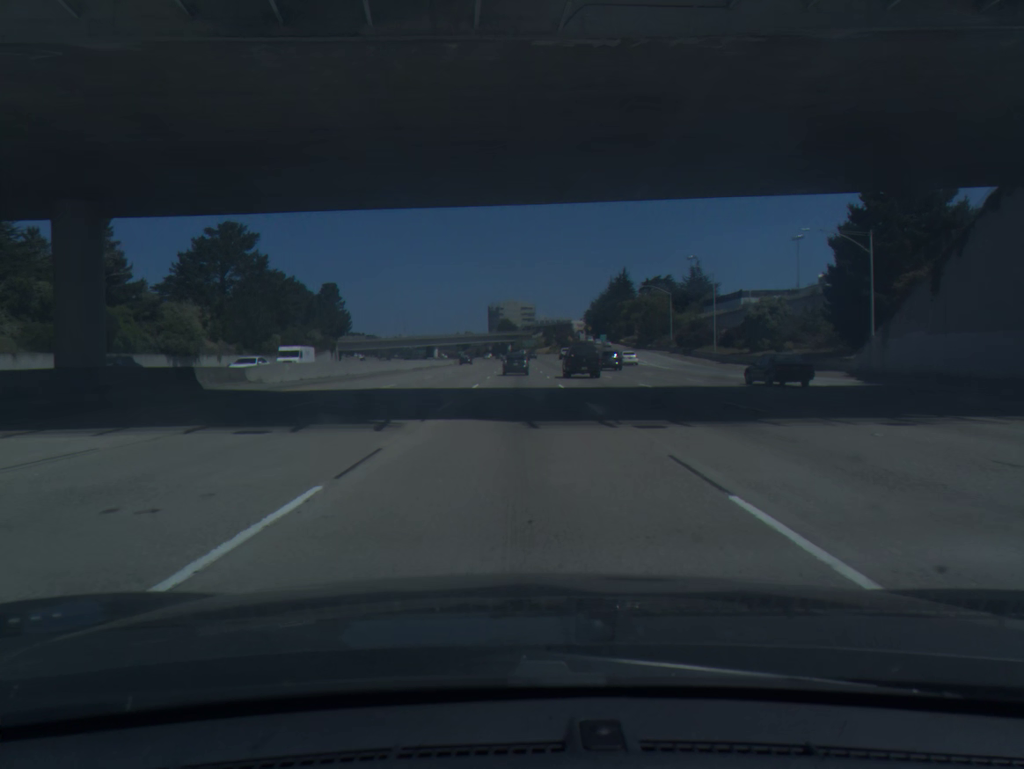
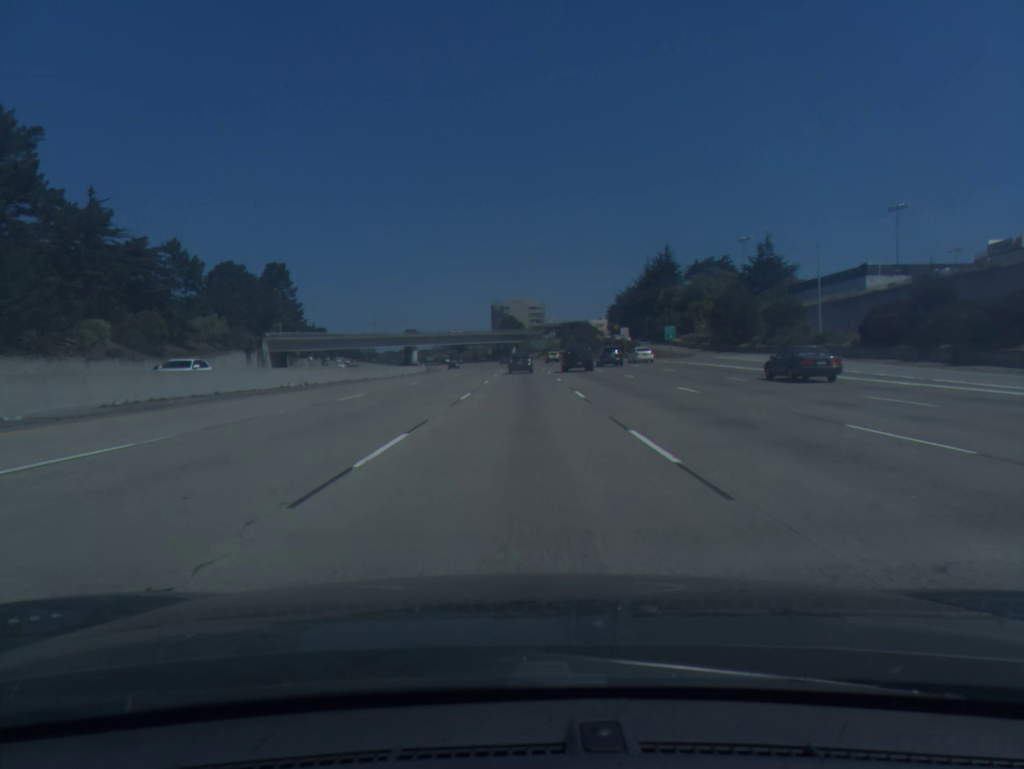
(0.0, +65.6) m; 0°
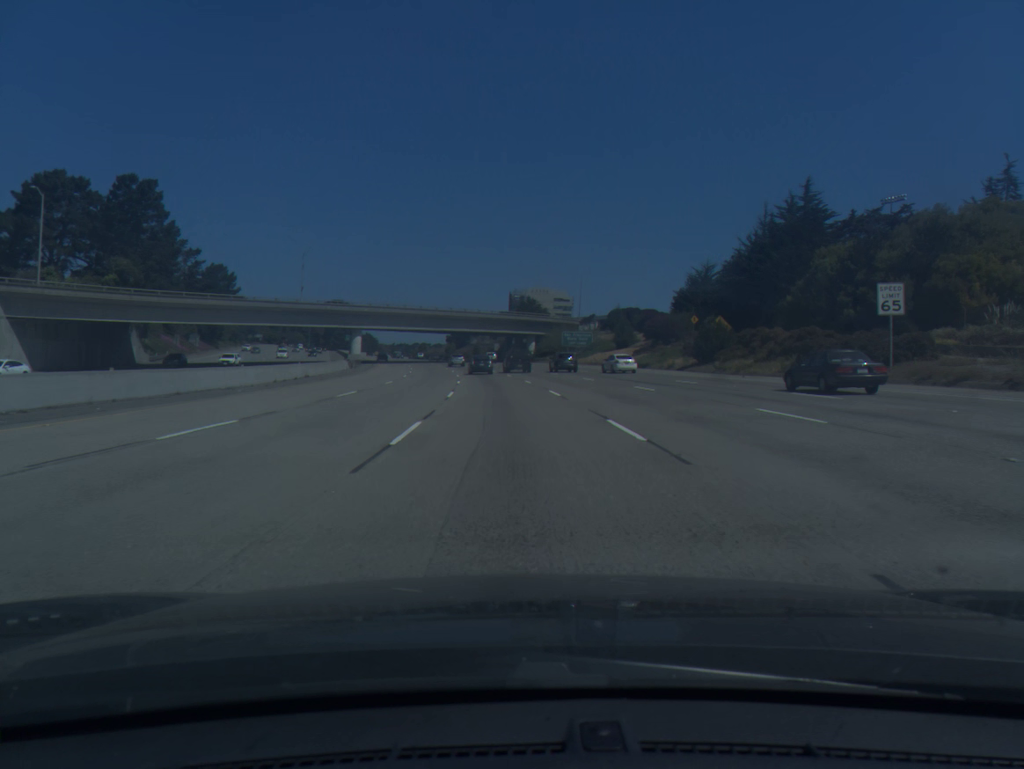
(-0.2, +83.1) m; -1°
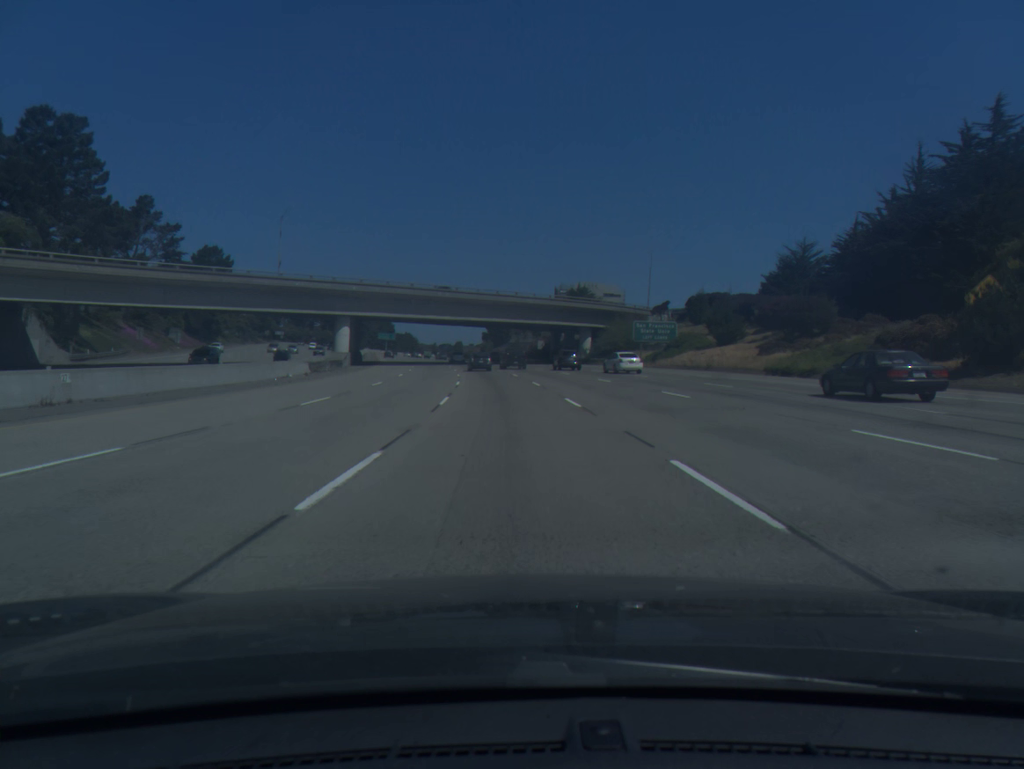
(-0.8, +33.7) m; -3°
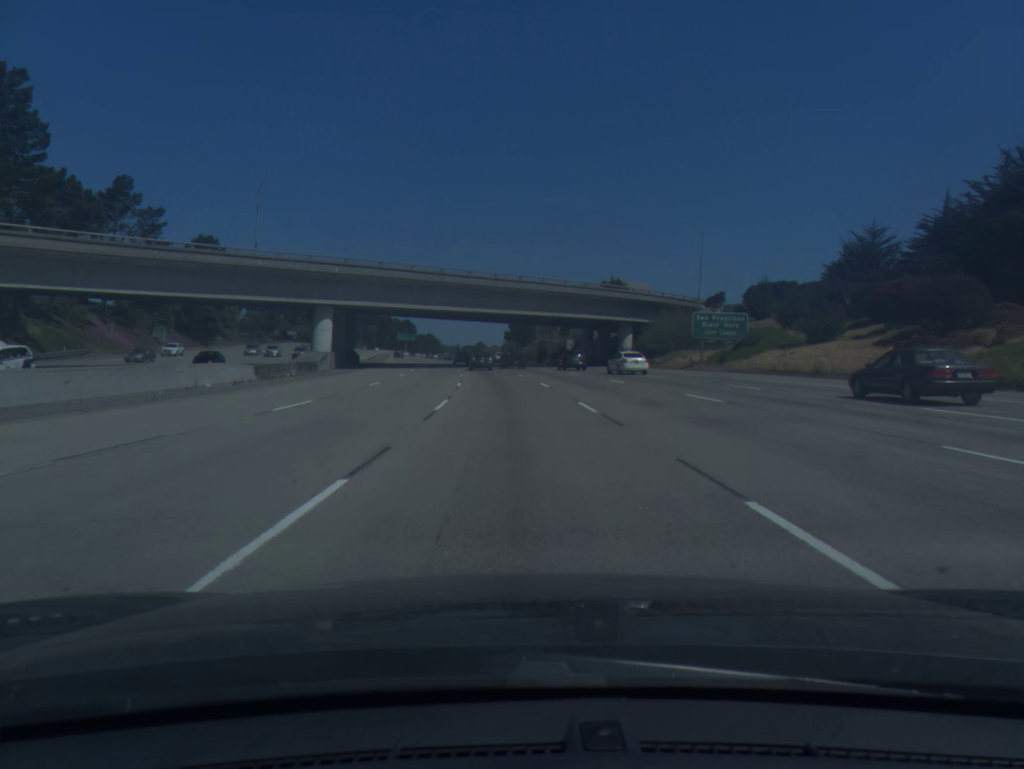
(-0.3, +17.0) m; -2°
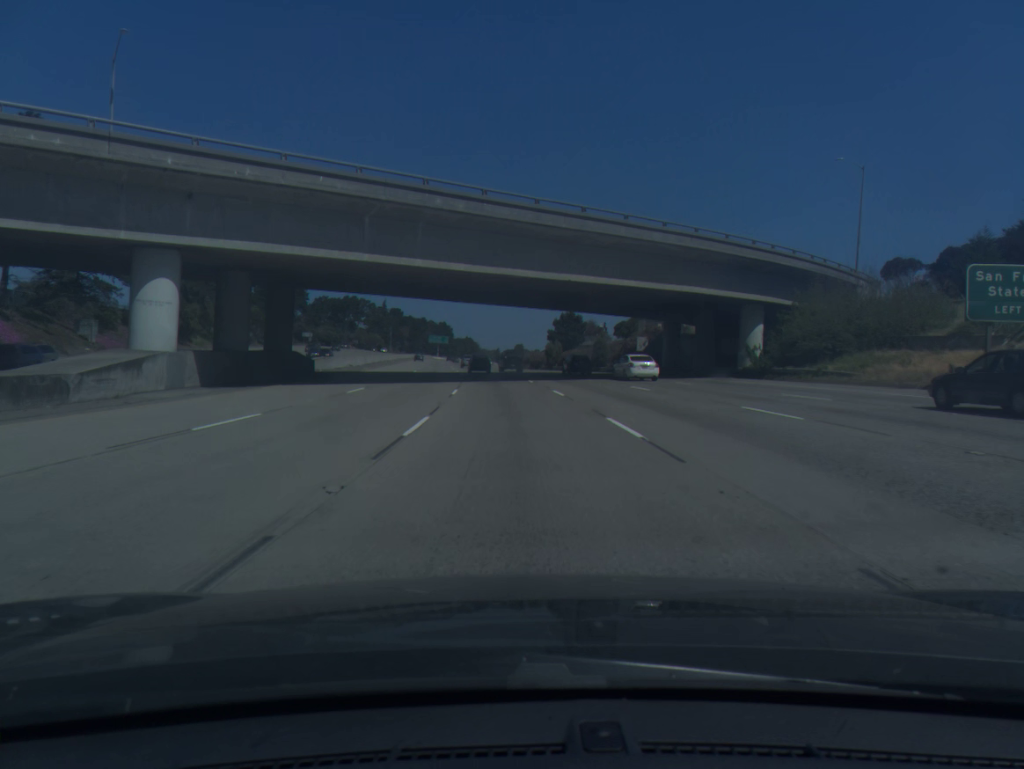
(-0.9, +34.3) m; -3°
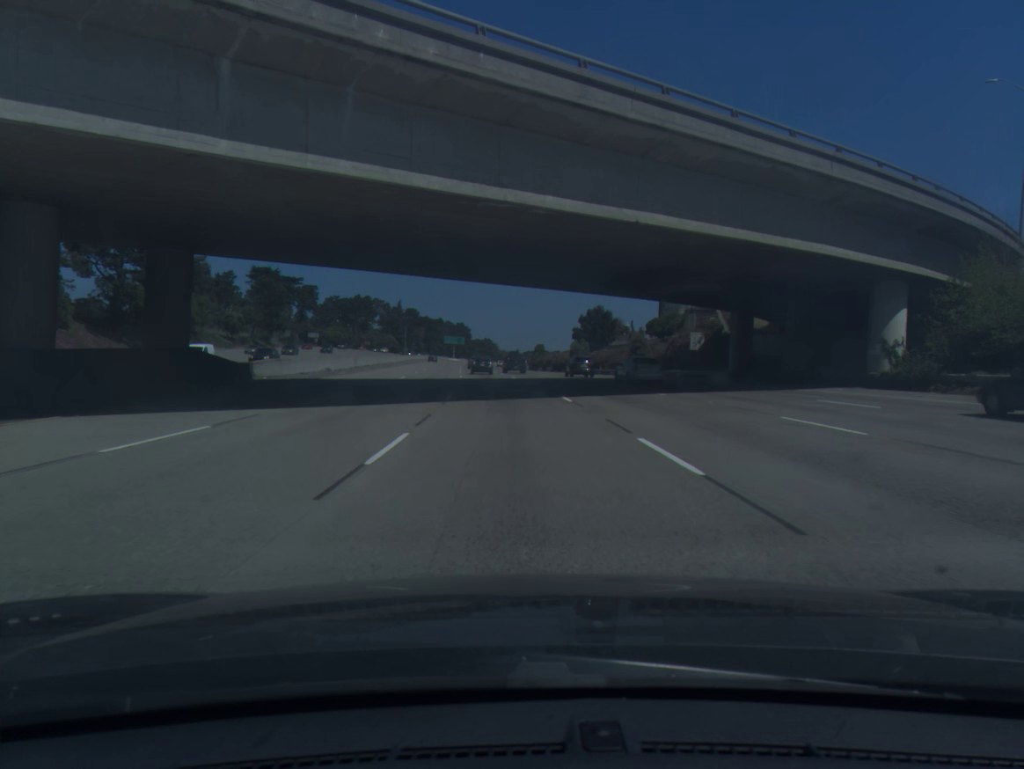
(-0.2, +17.3) m; -1°
